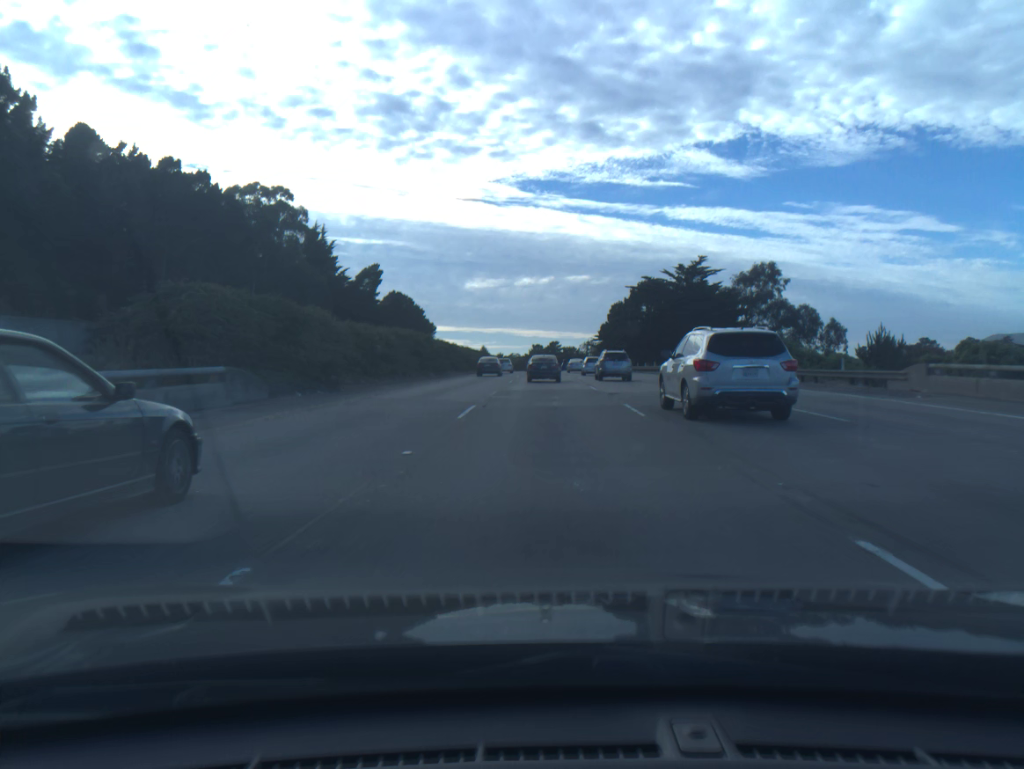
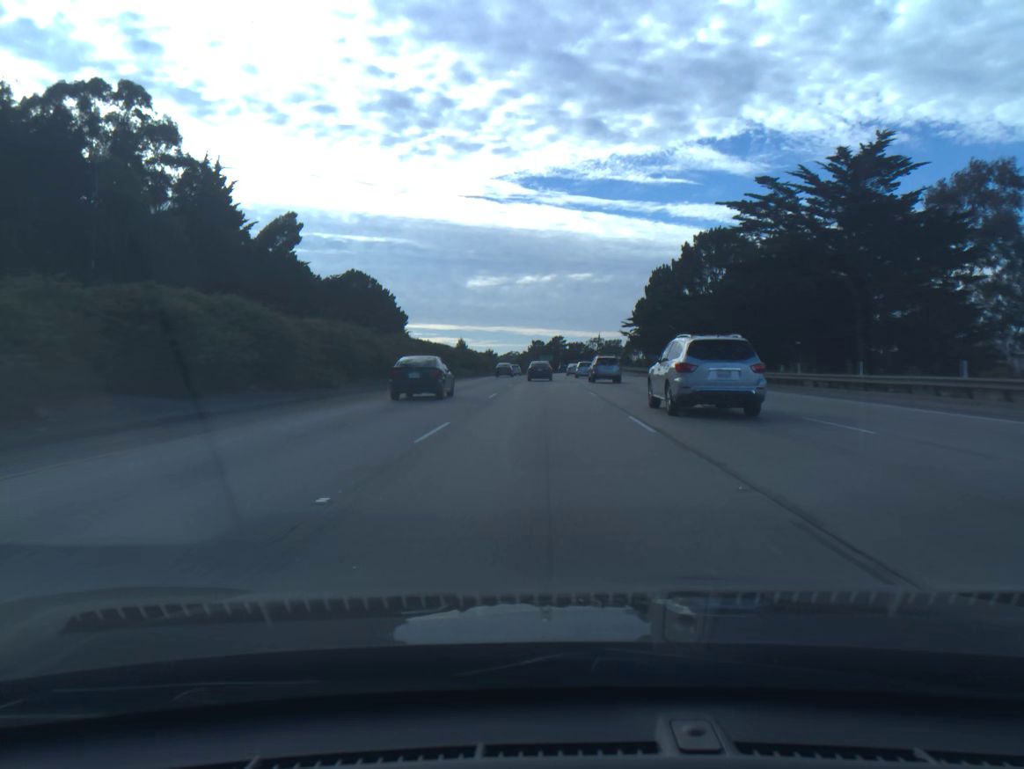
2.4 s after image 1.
(+0.2, +57.5) m; 0°
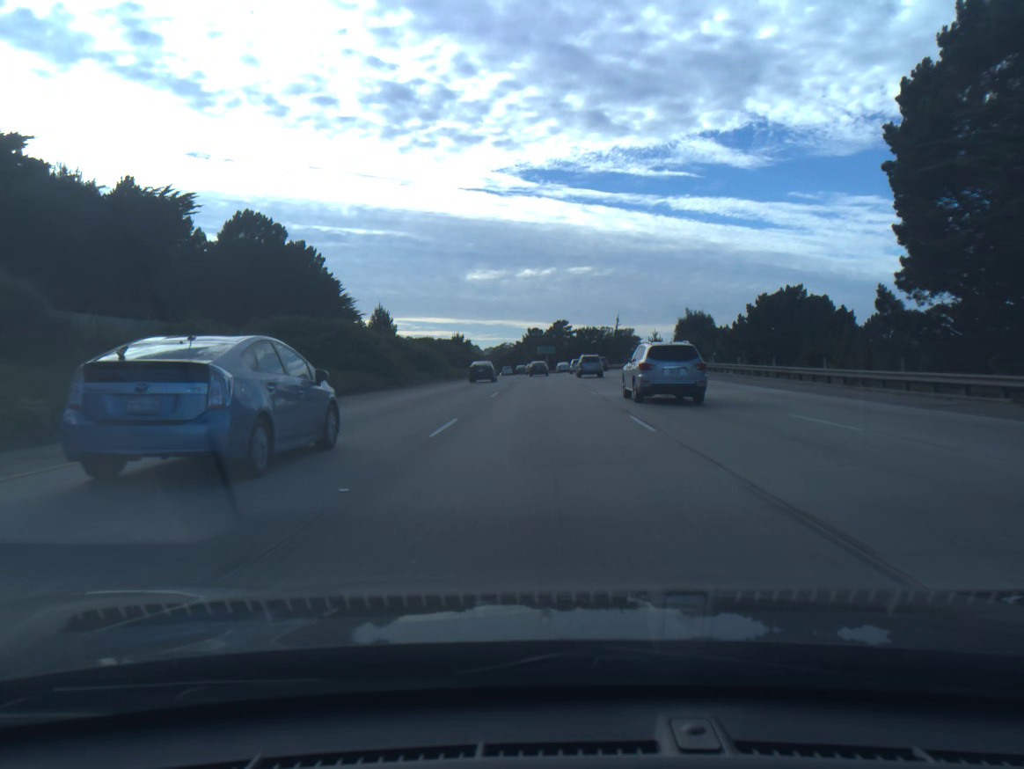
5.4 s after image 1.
(+0.1, +72.2) m; 0°
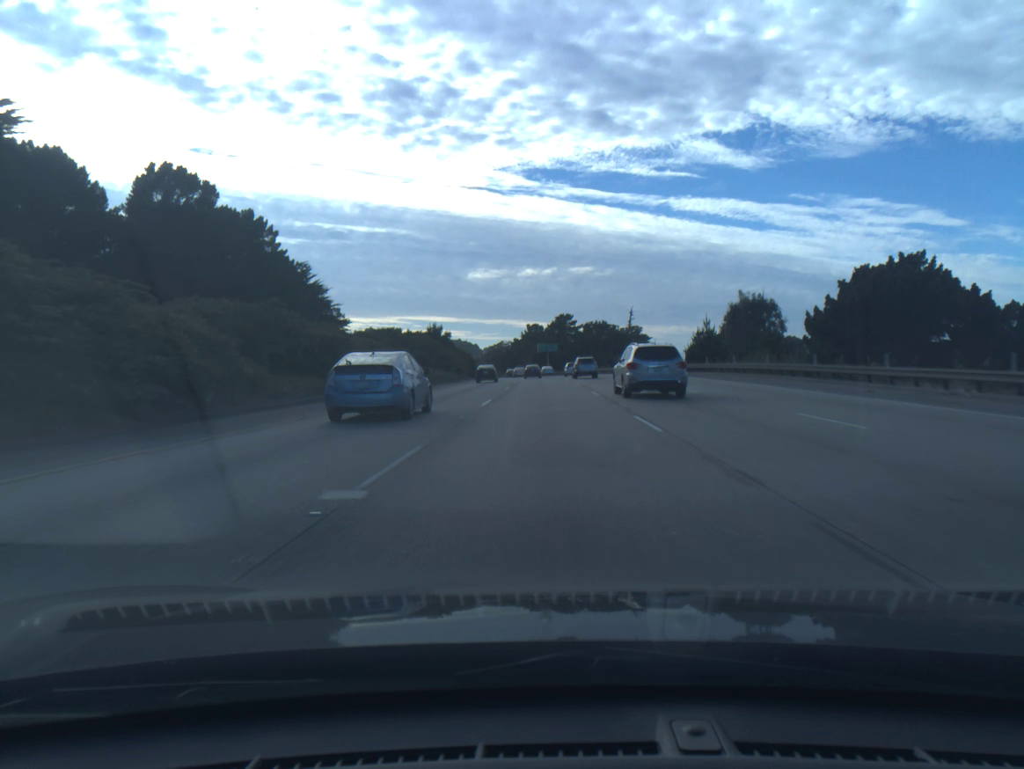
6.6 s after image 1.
(0.0, +29.2) m; 0°
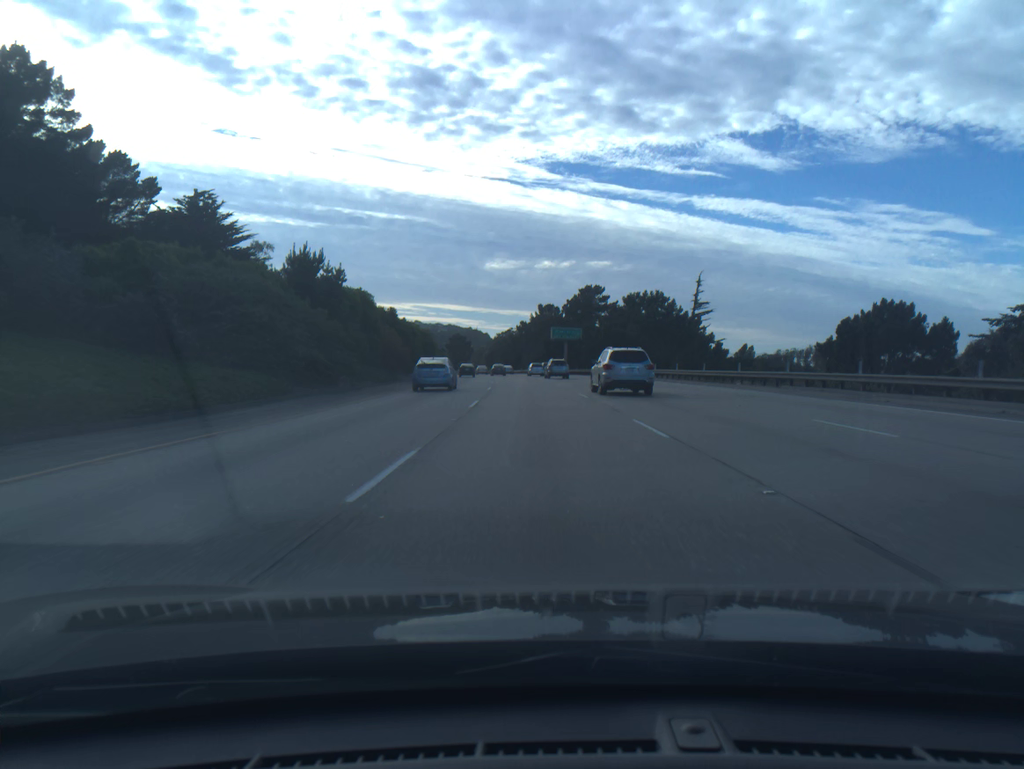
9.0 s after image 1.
(-0.2, +59.6) m; -1°
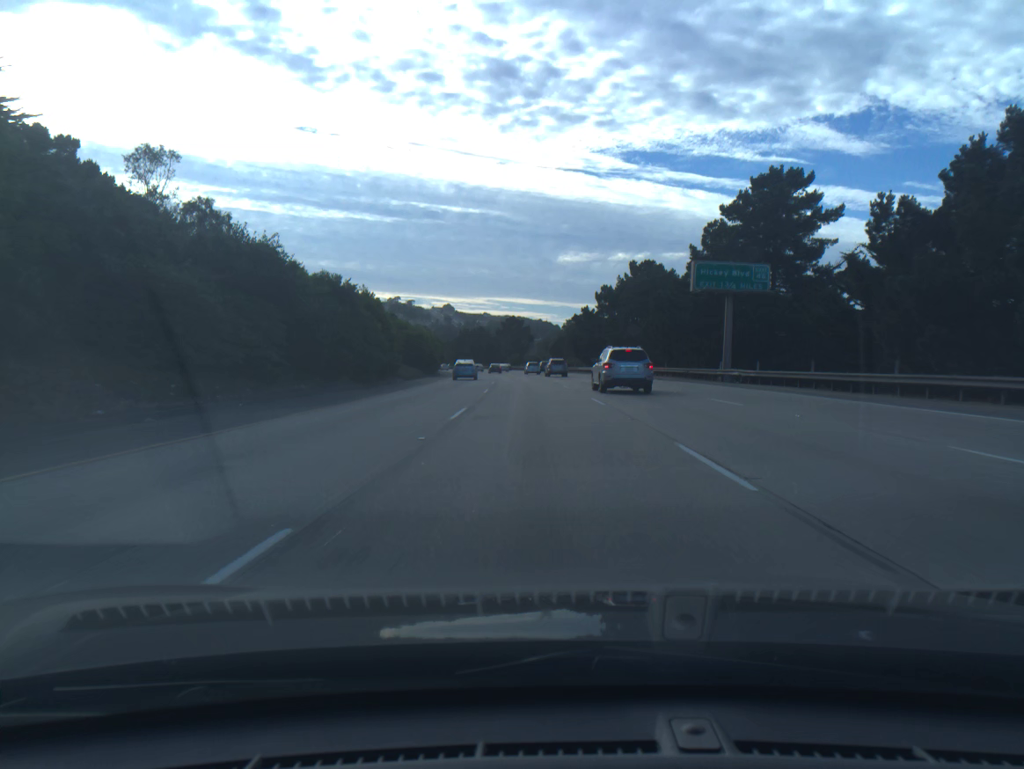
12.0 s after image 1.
(-3.2, +78.0) m; -5°
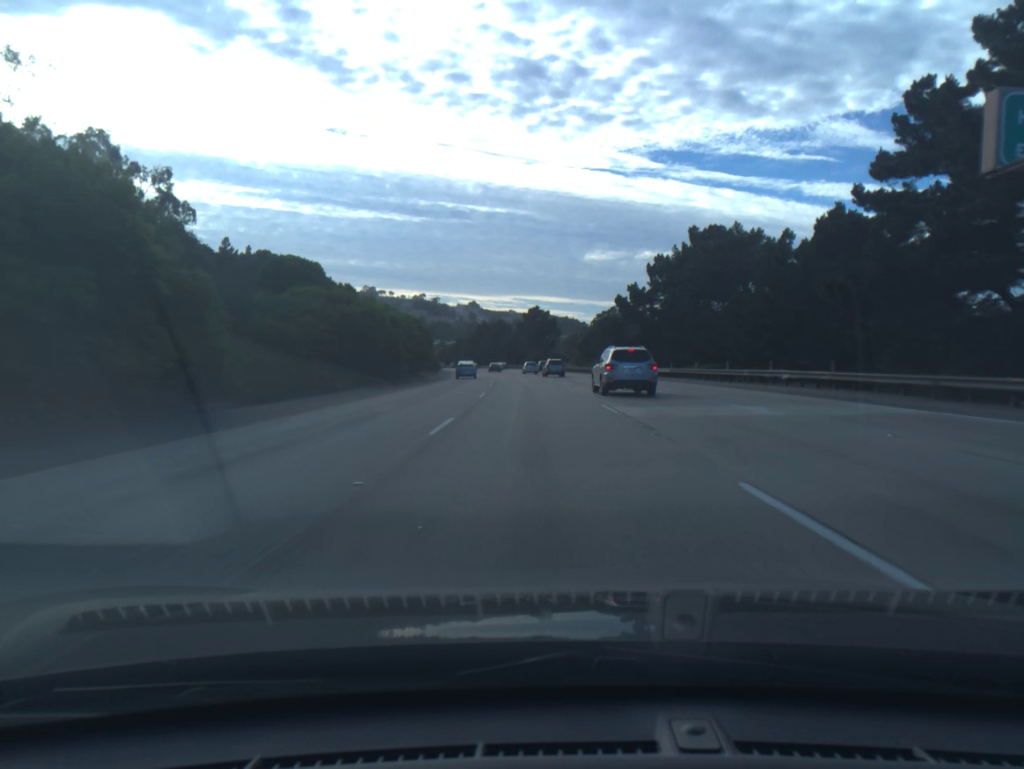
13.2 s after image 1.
(-0.5, +32.5) m; -2°
